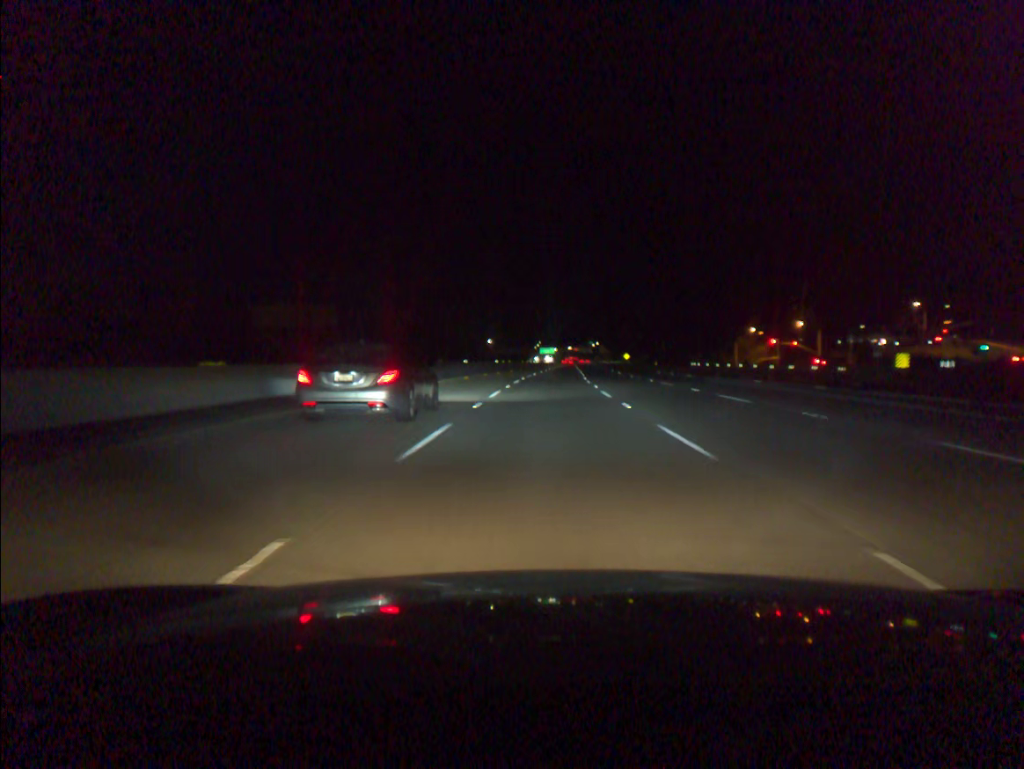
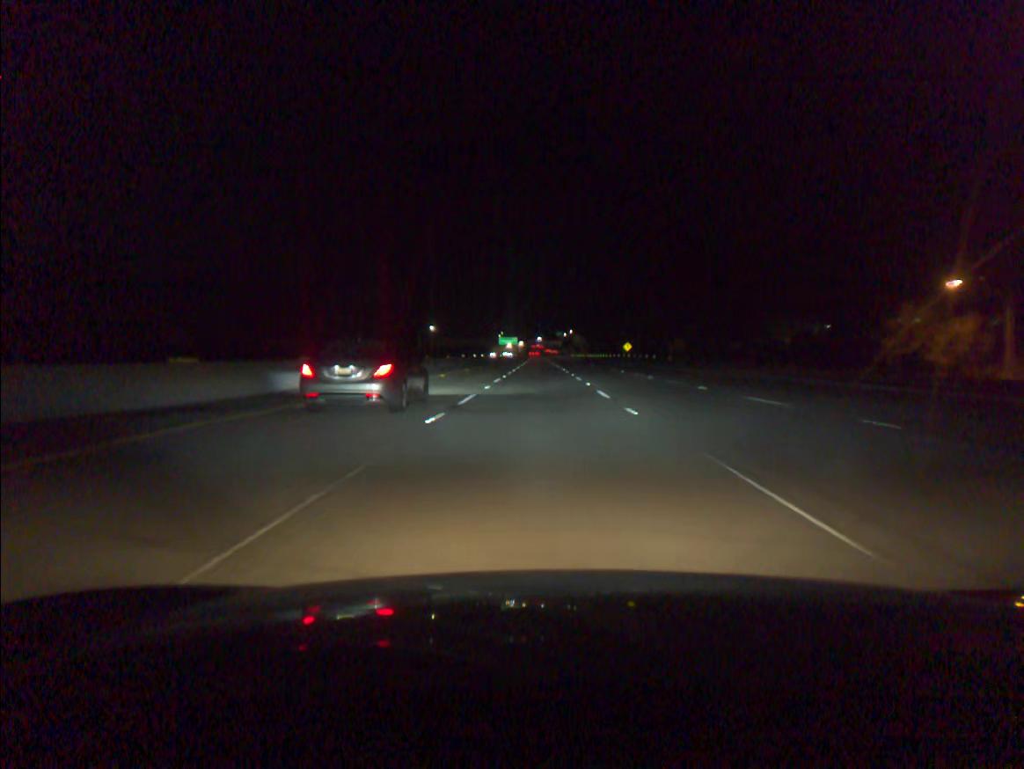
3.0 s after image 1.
(+2.6, +92.1) m; +3°
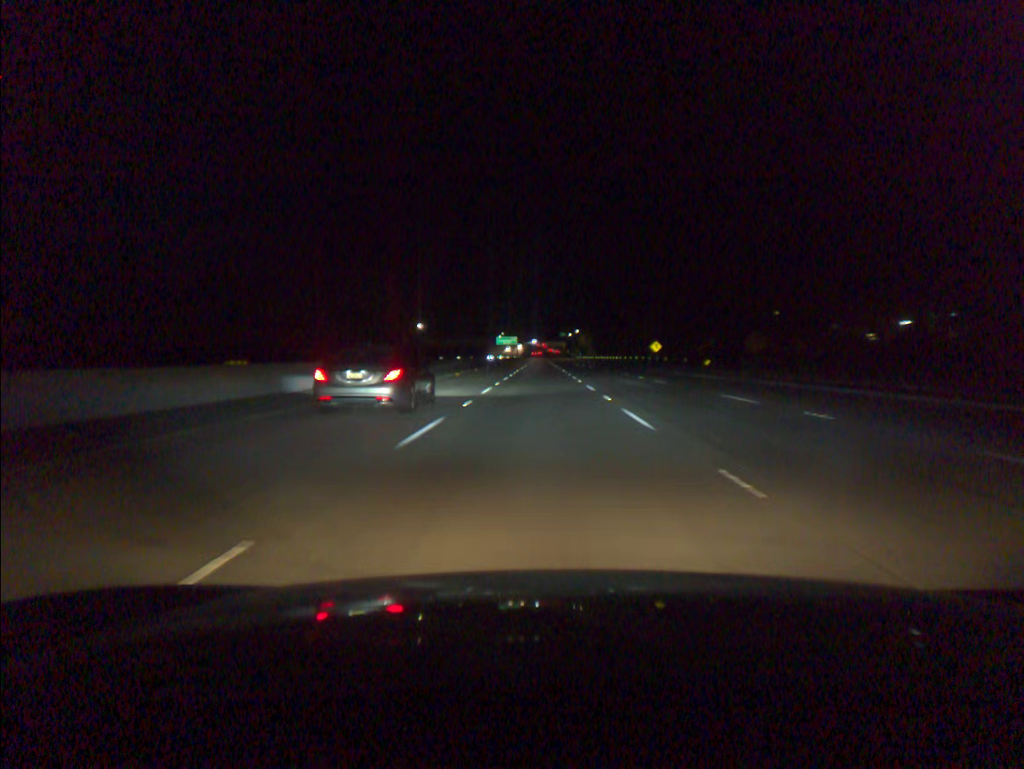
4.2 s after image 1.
(0.0, +36.7) m; 0°
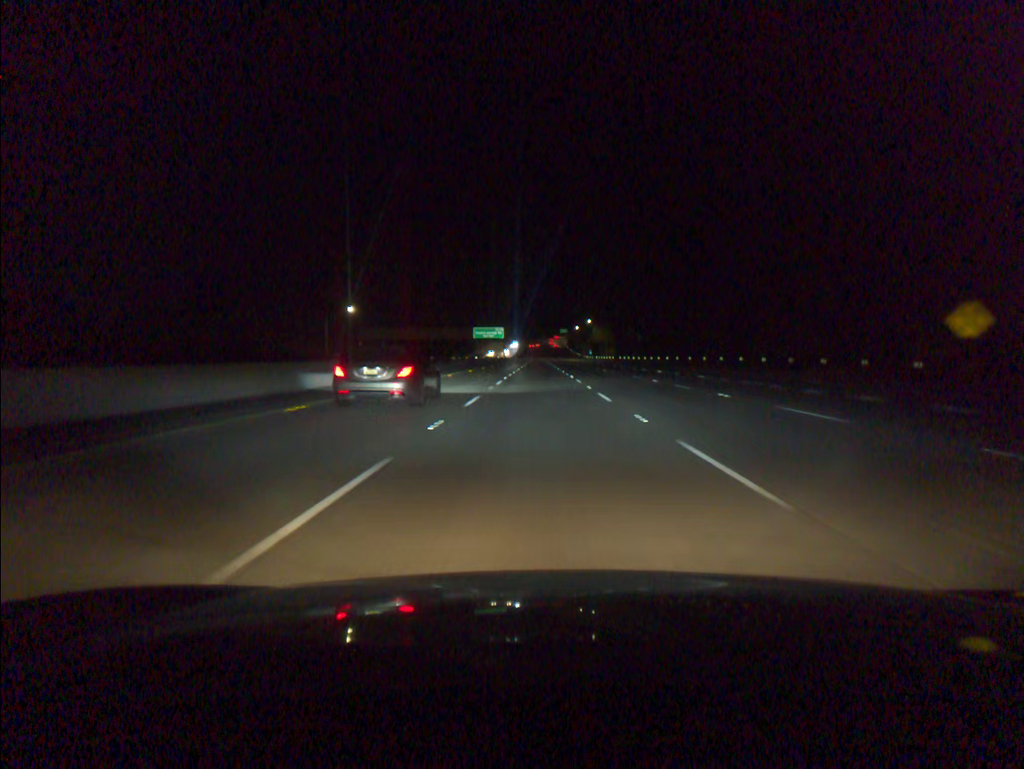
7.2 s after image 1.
(-0.1, +91.6) m; 0°
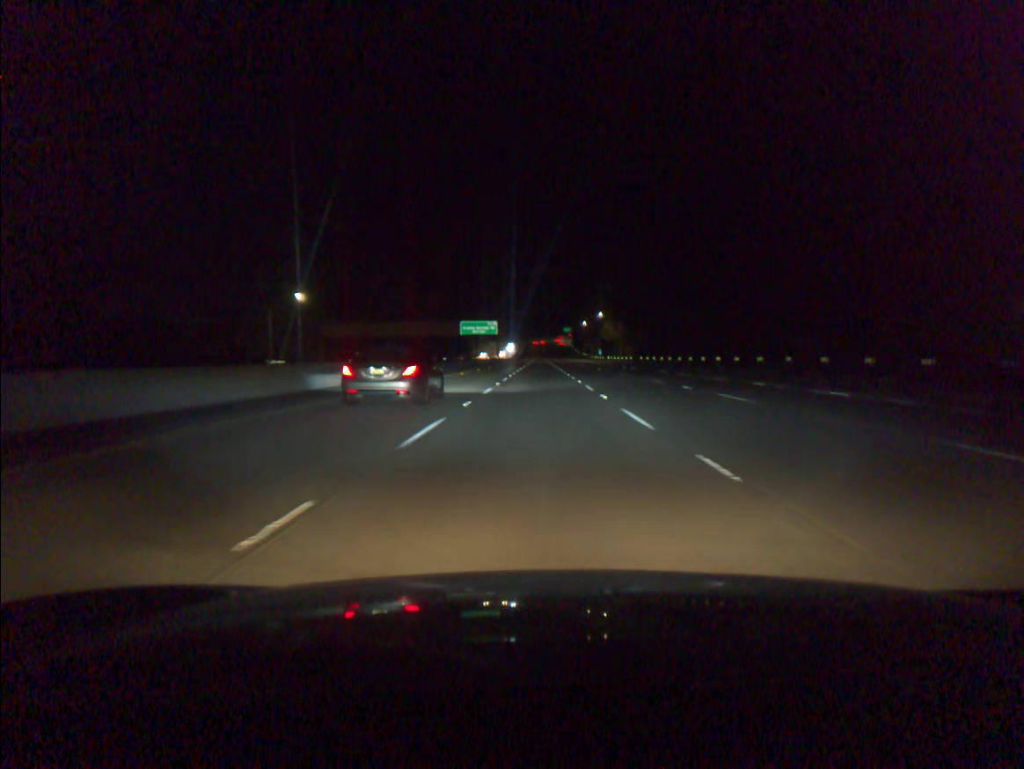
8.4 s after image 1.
(0.0, +36.6) m; 0°
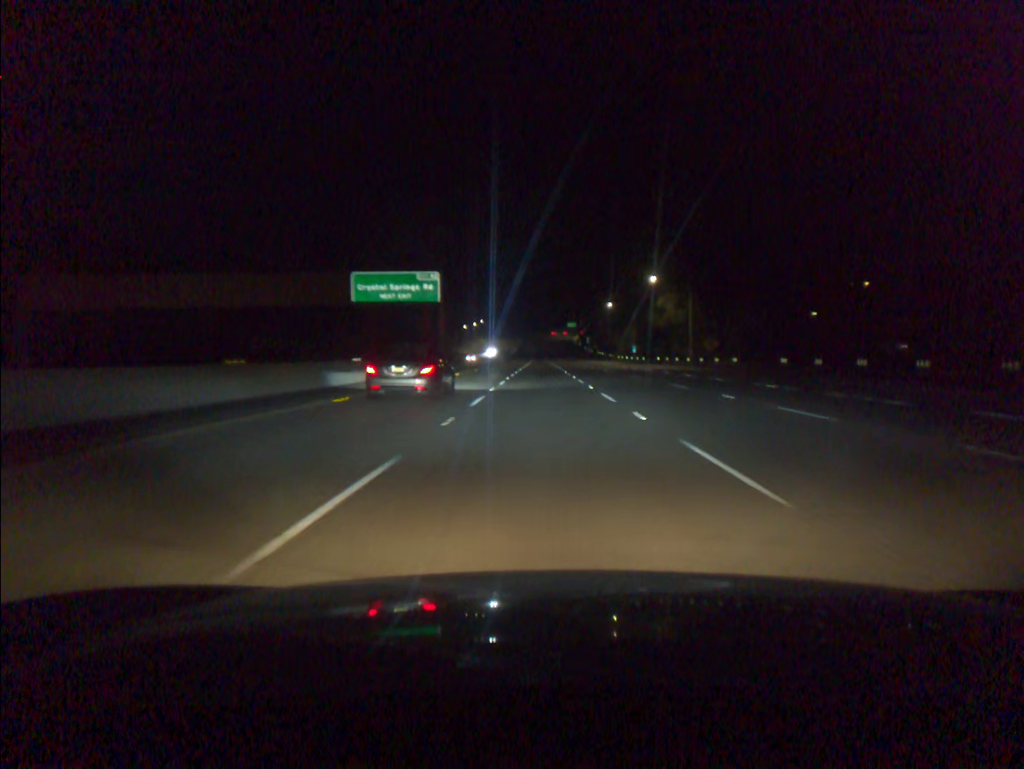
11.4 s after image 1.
(-0.2, +91.4) m; 0°
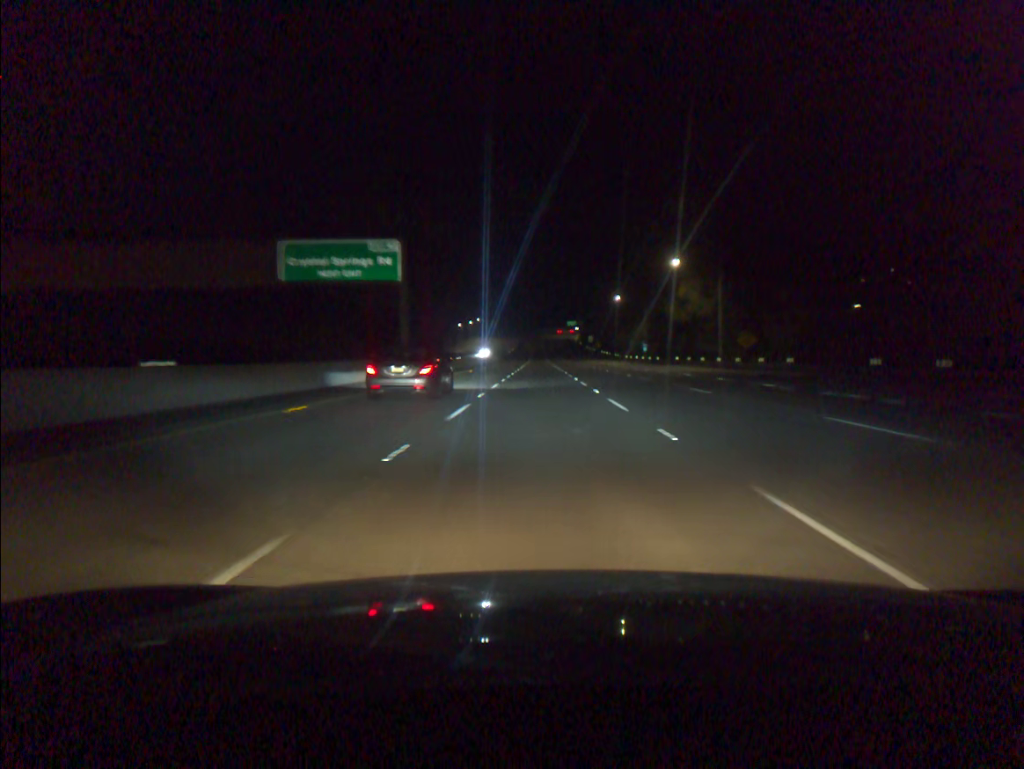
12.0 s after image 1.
(0.0, +18.3) m; 0°
